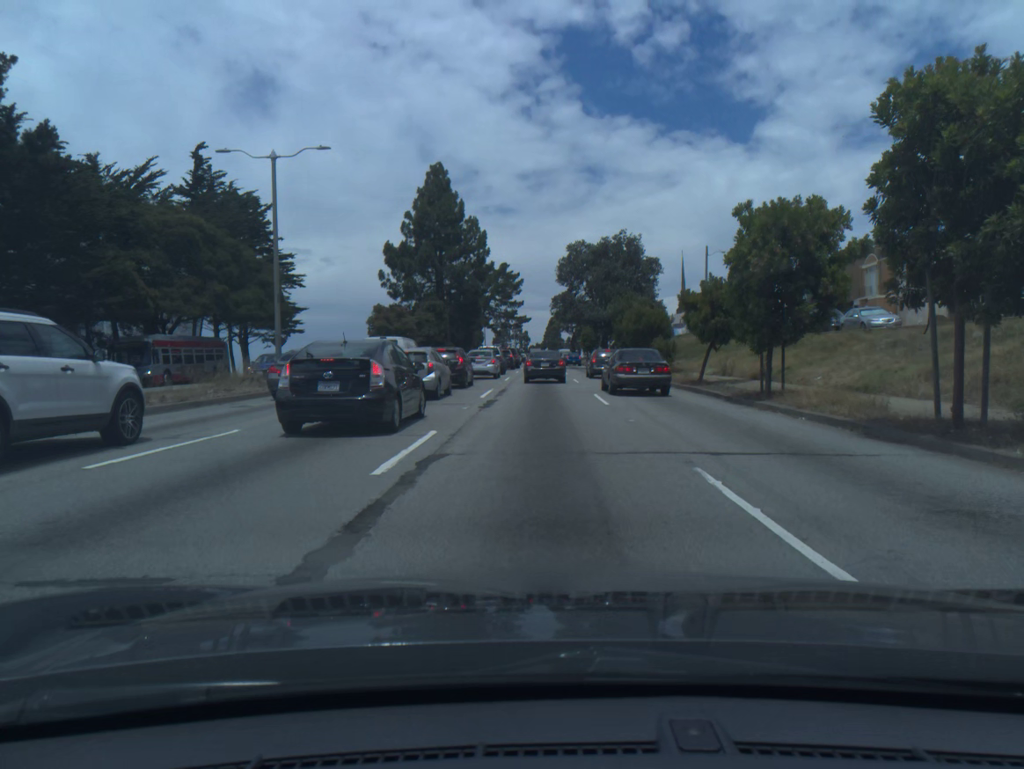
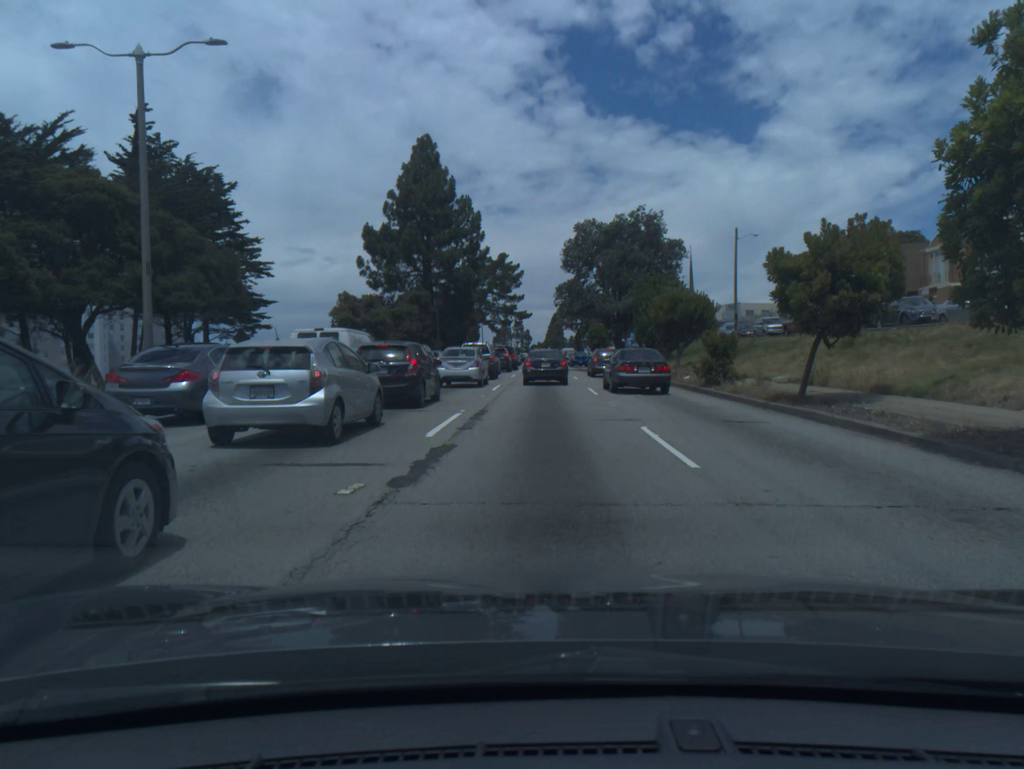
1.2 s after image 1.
(0.0, +10.6) m; 0°
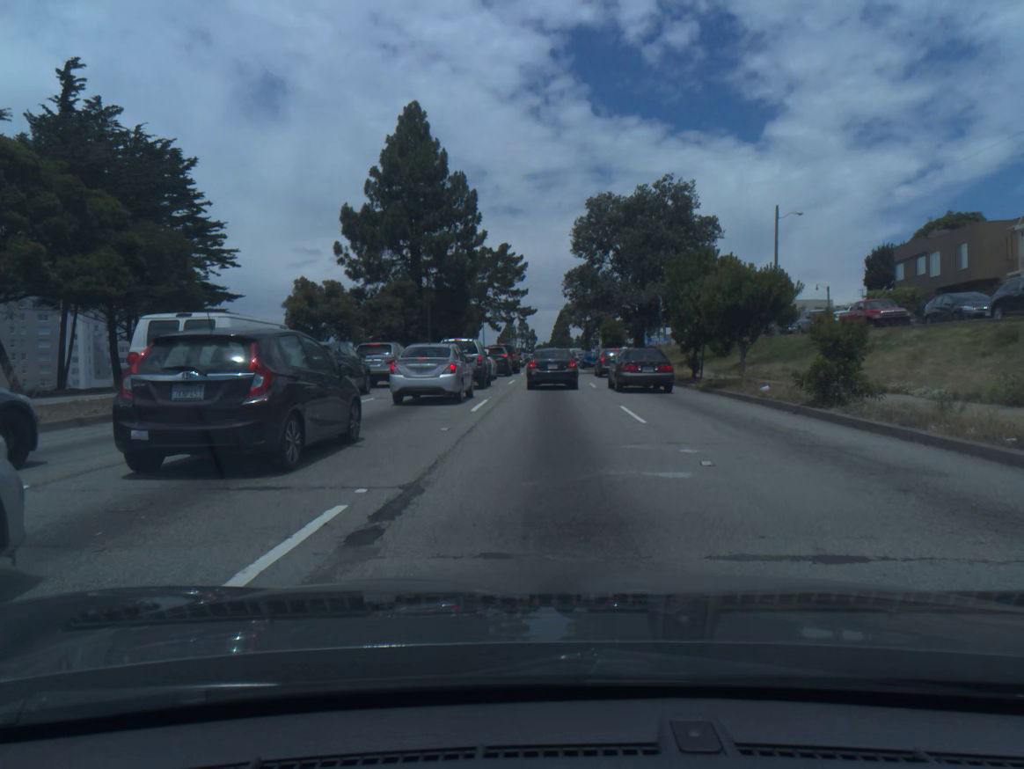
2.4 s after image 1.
(0.0, +9.6) m; 0°
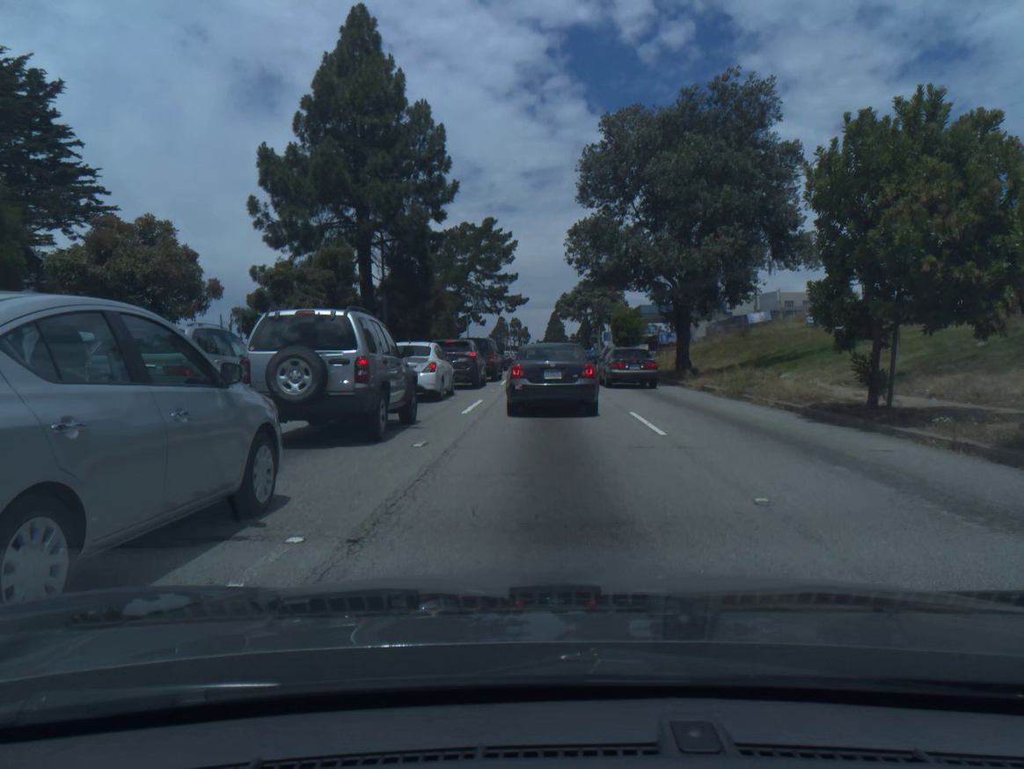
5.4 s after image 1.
(0.0, +17.1) m; 0°
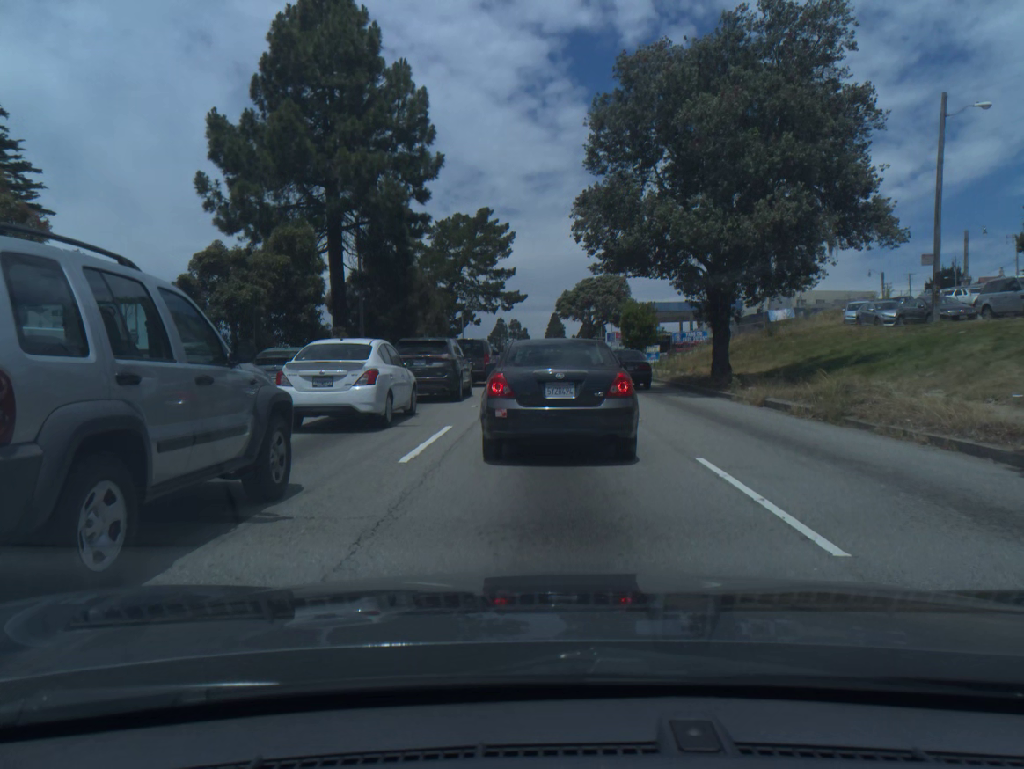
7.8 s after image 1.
(0.0, +6.9) m; 0°
